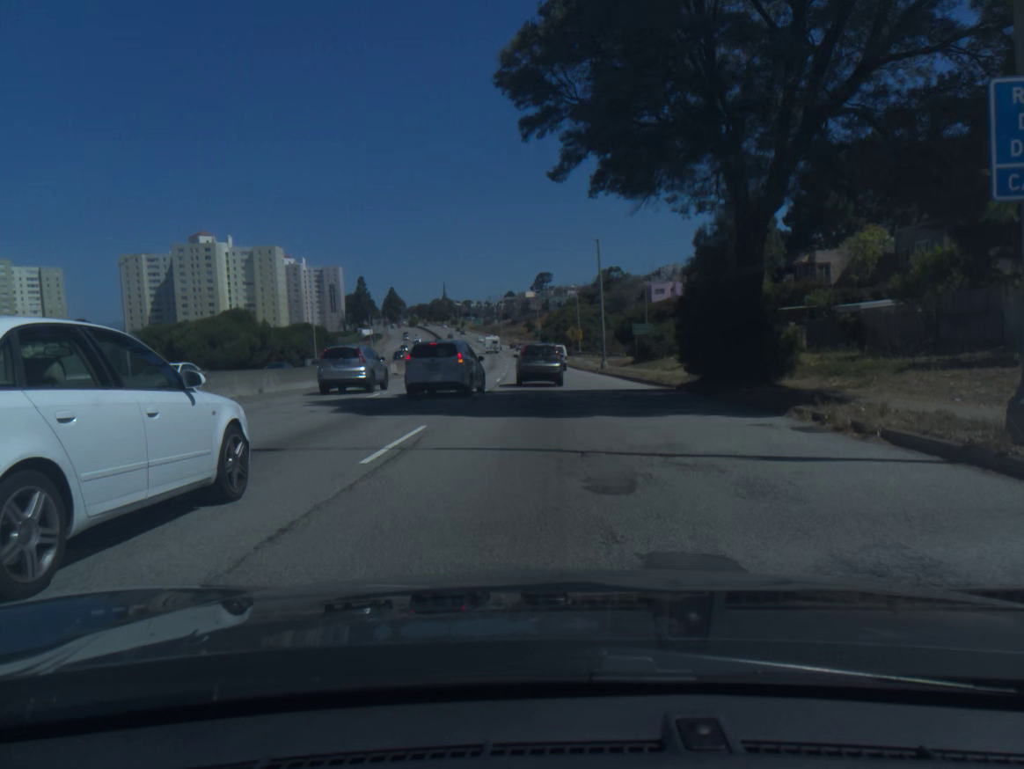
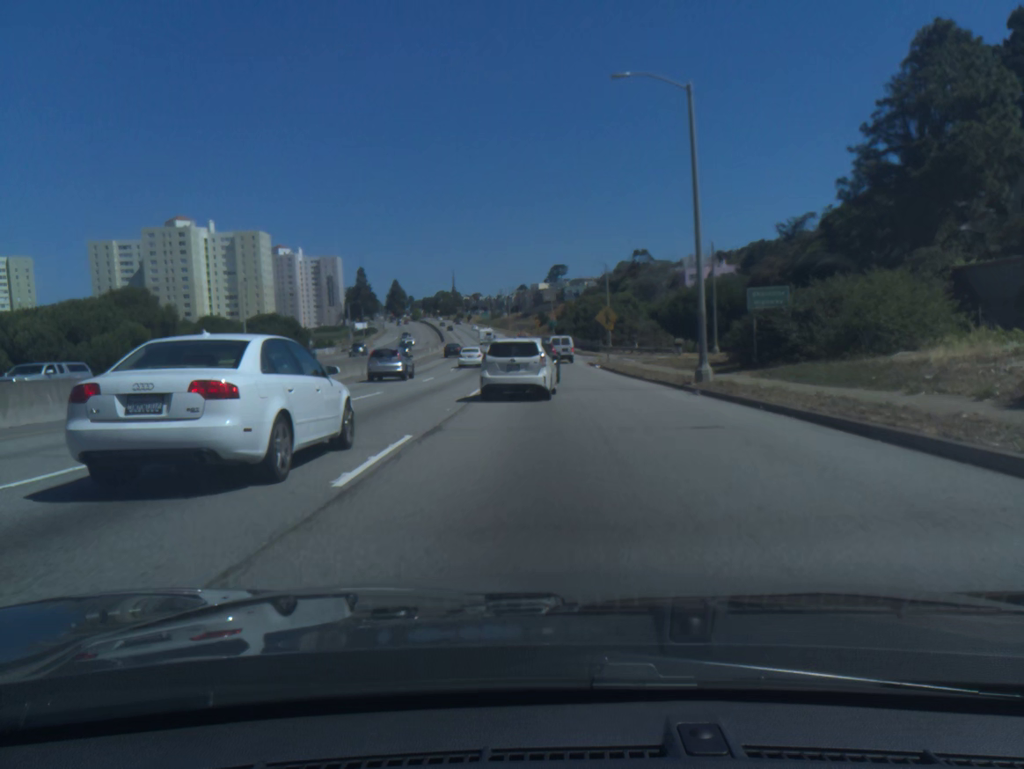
(-0.3, +31.0) m; -1°
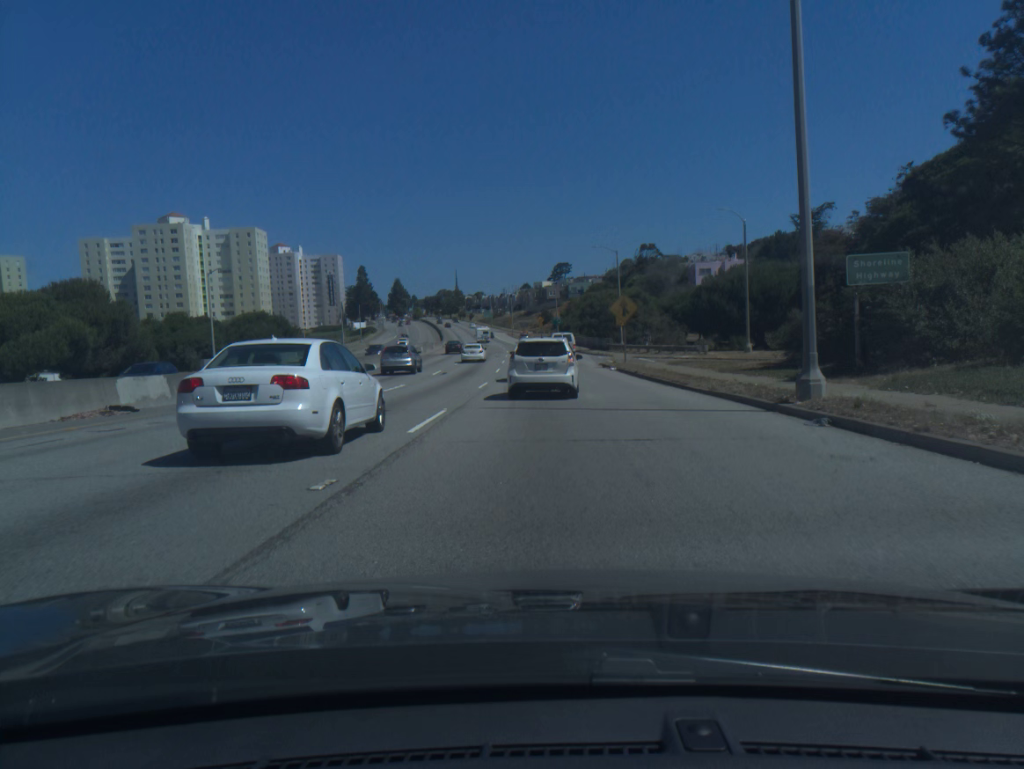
(0.0, +9.8) m; 0°
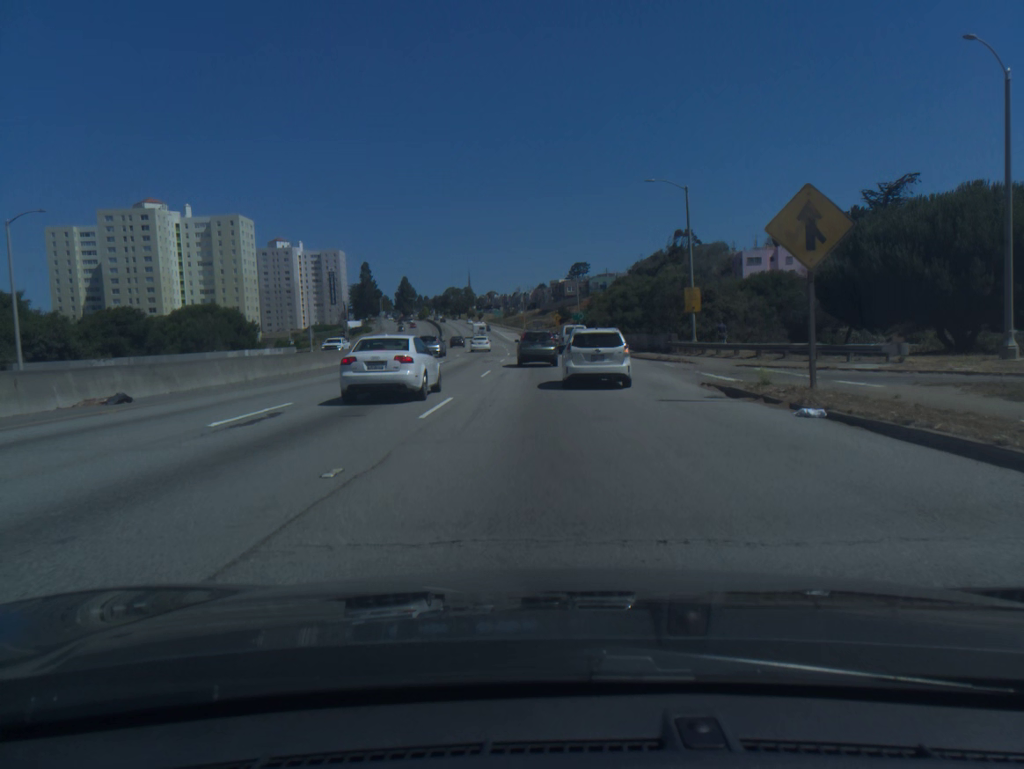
(-0.3, +29.3) m; -1°
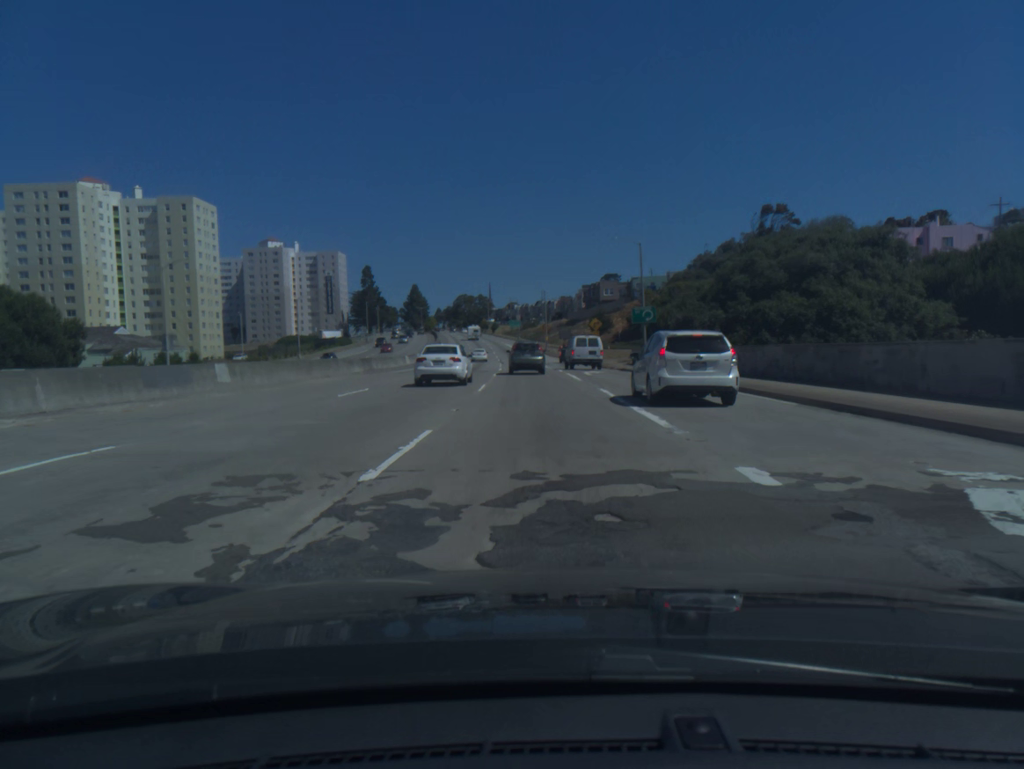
(-0.7, +50.4) m; -1°
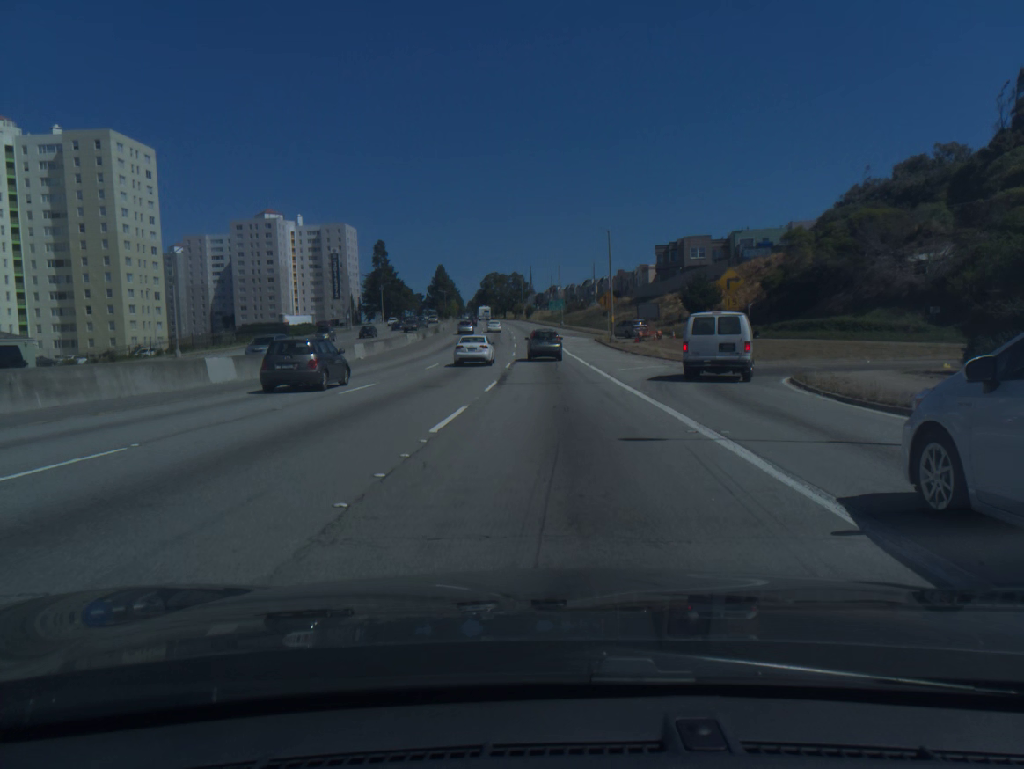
(-1.6, +52.9) m; -3°
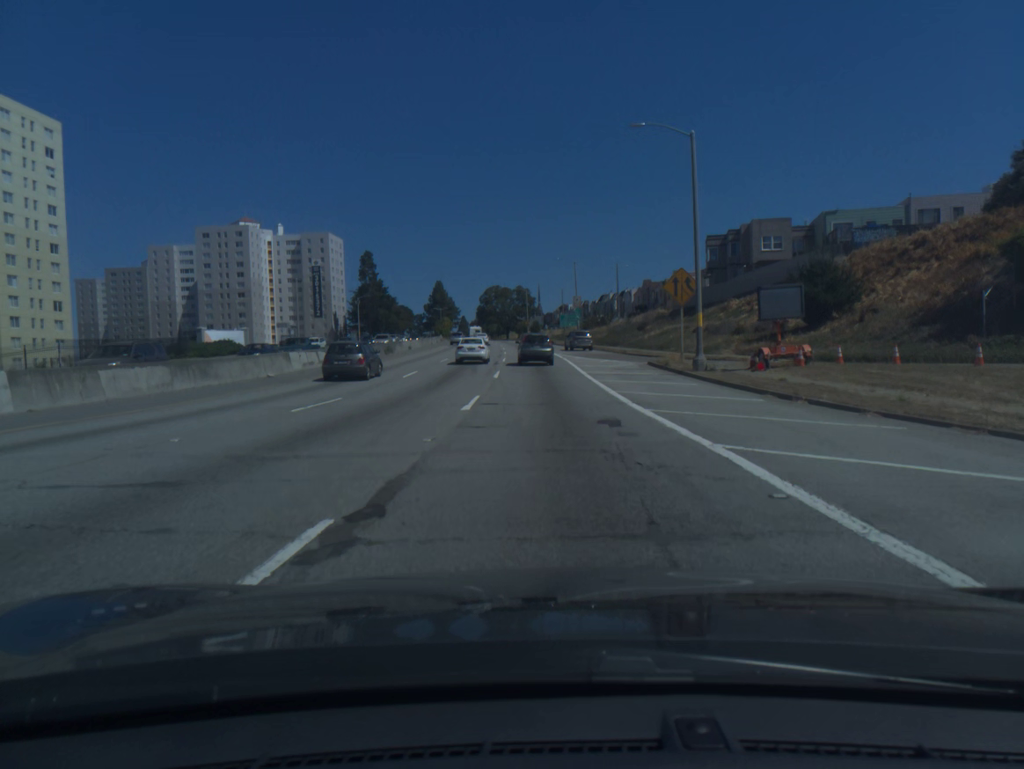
(-0.2, +33.4) m; -1°
